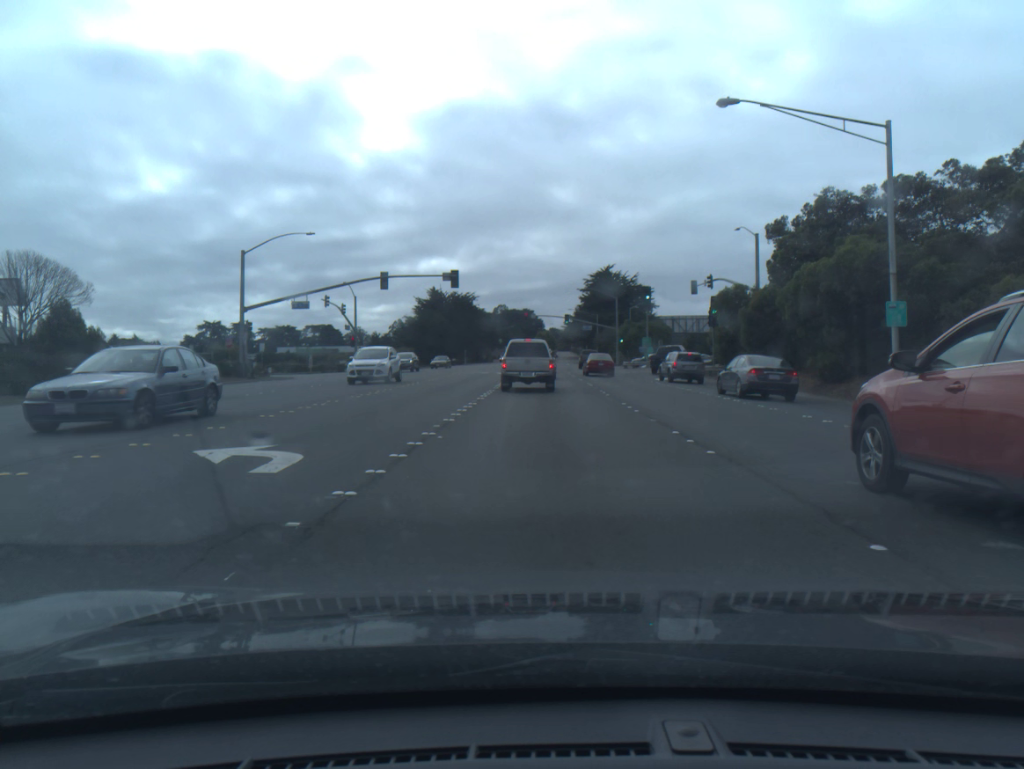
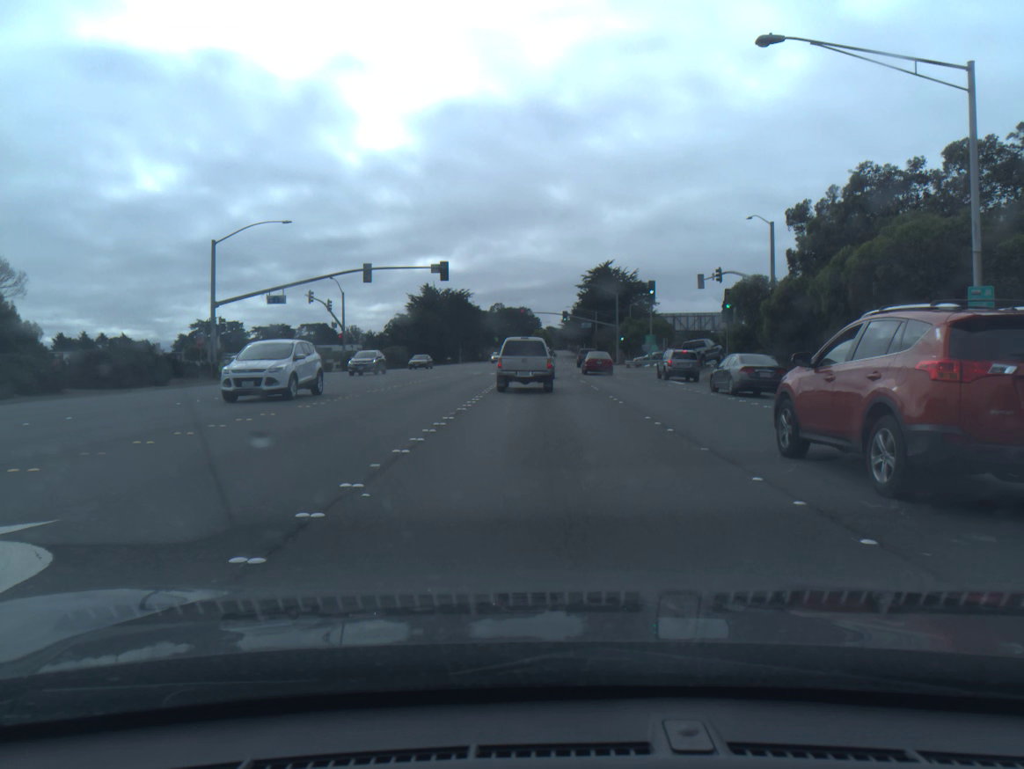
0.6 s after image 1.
(0.0, +4.7) m; 0°
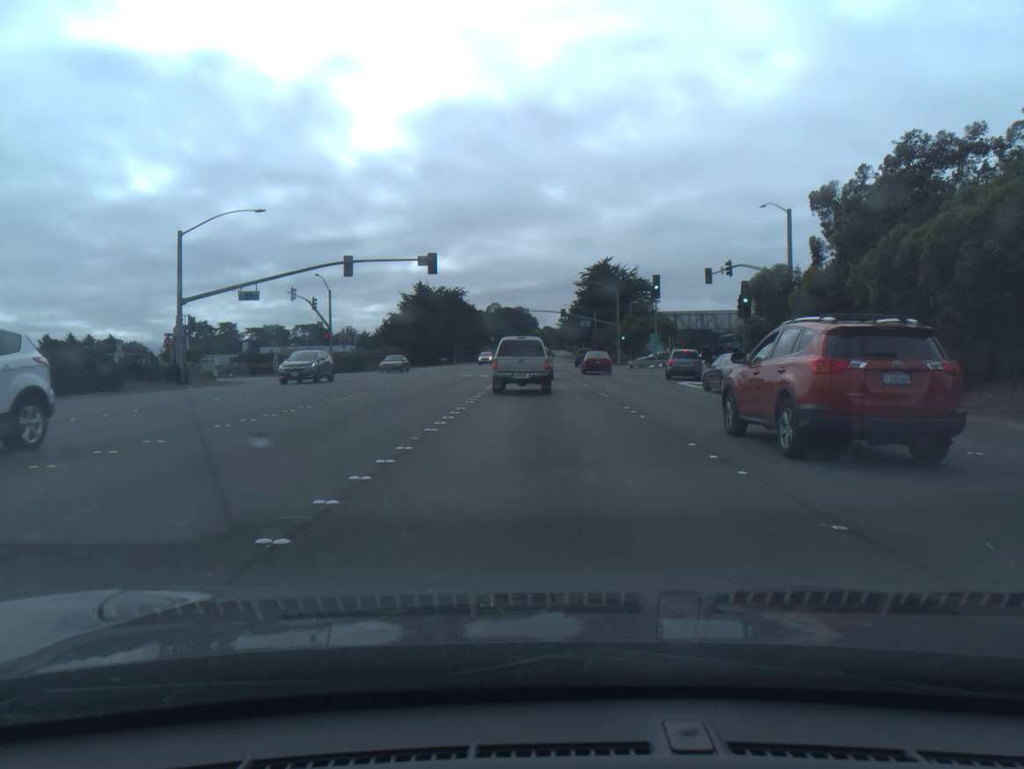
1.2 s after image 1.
(0.0, +4.5) m; 0°
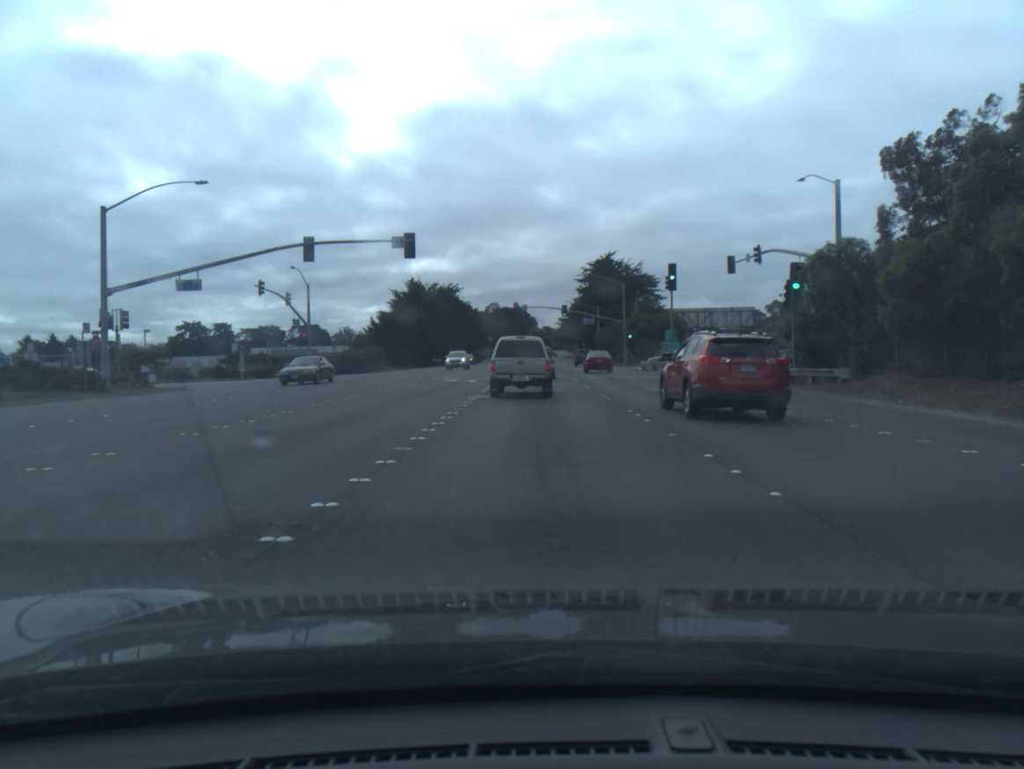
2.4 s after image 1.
(0.0, +8.6) m; 0°
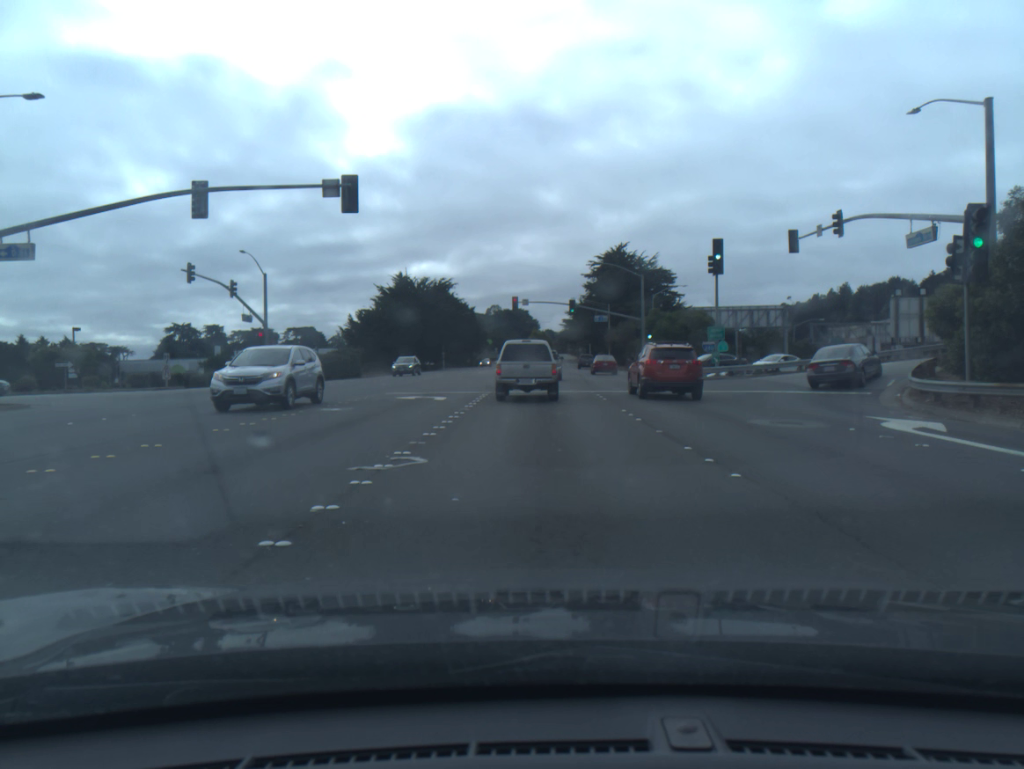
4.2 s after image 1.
(0.0, +13.5) m; 0°
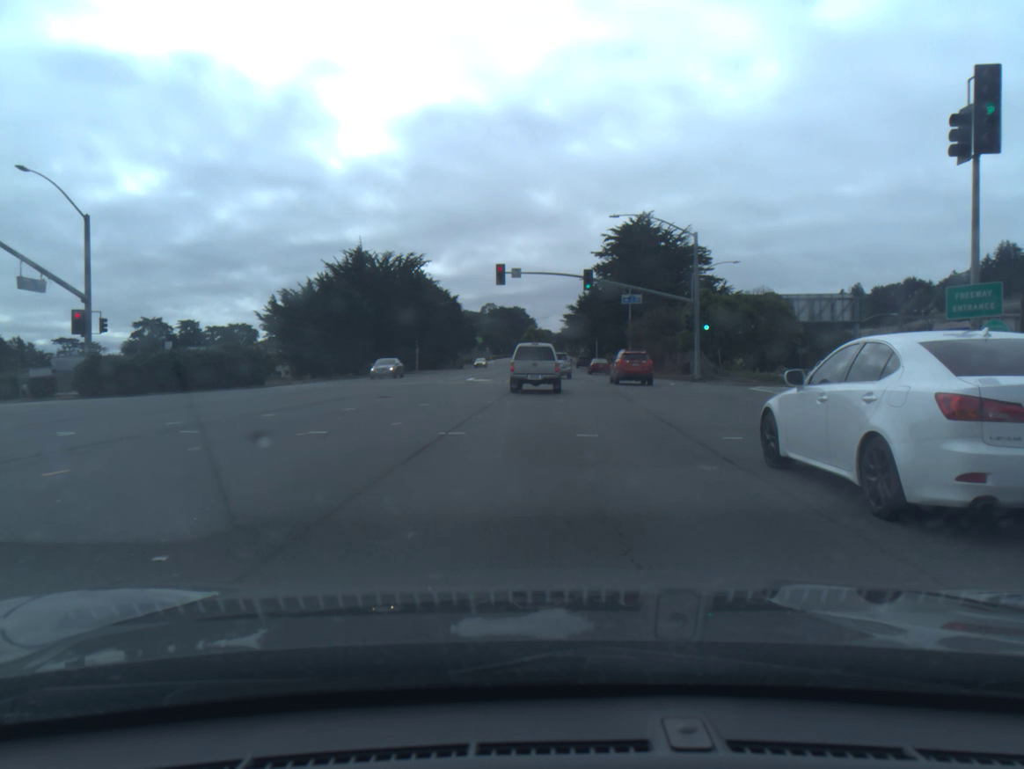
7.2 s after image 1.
(+0.1, +26.3) m; 0°
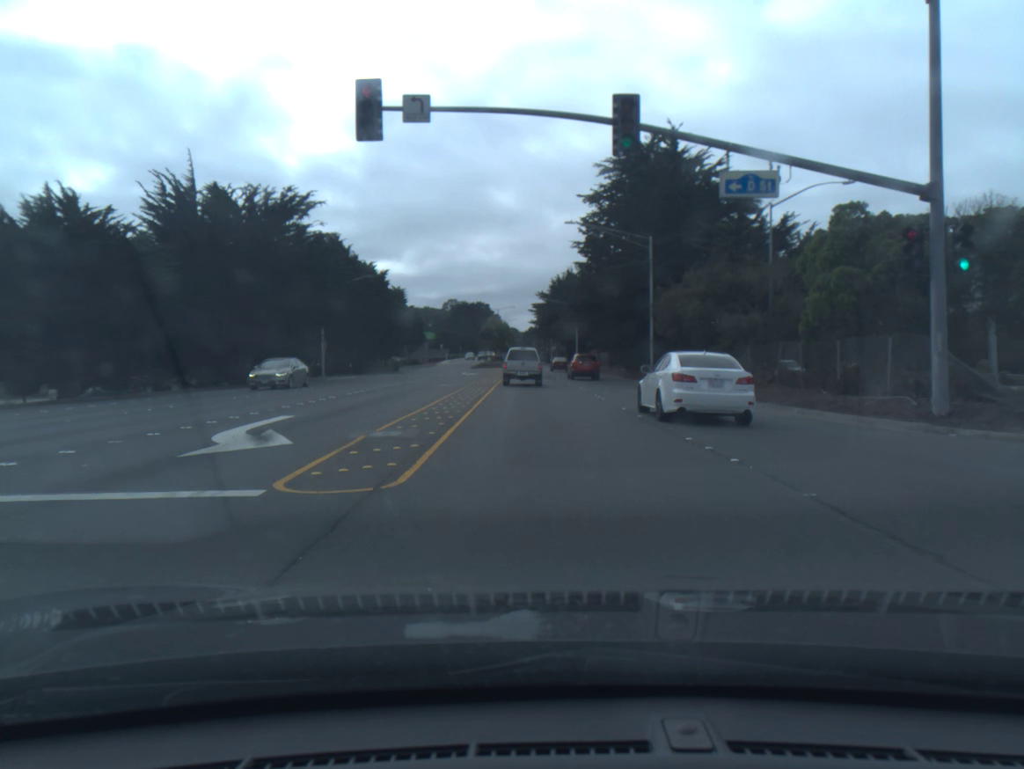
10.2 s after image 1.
(+0.6, +32.4) m; +2°
